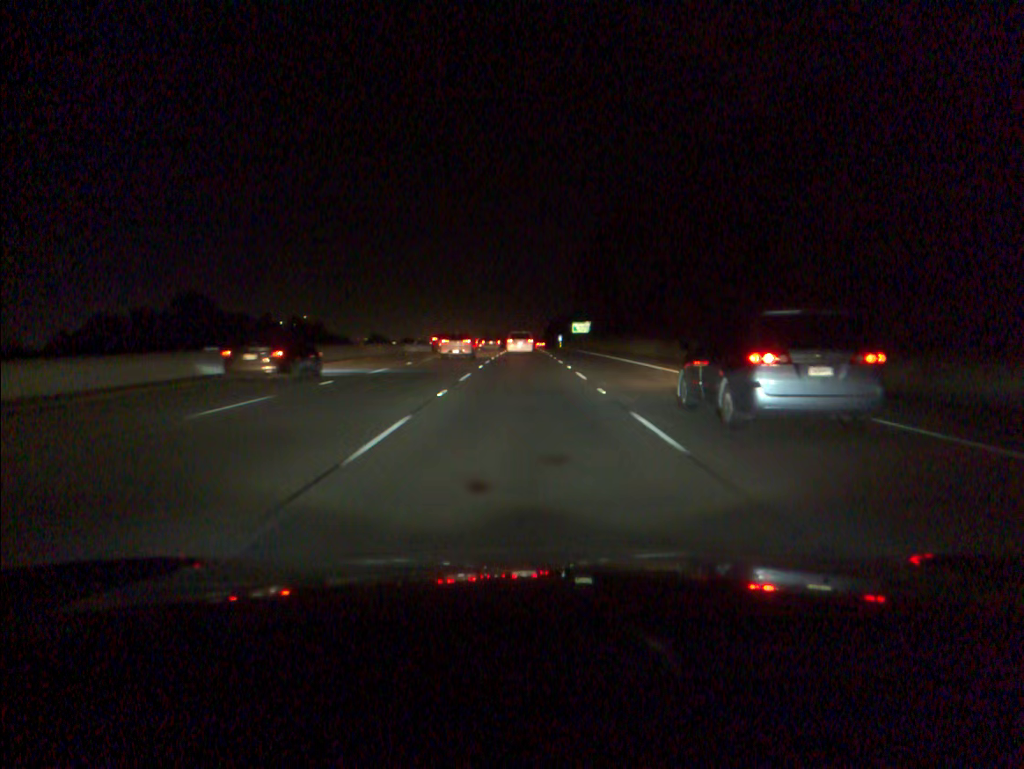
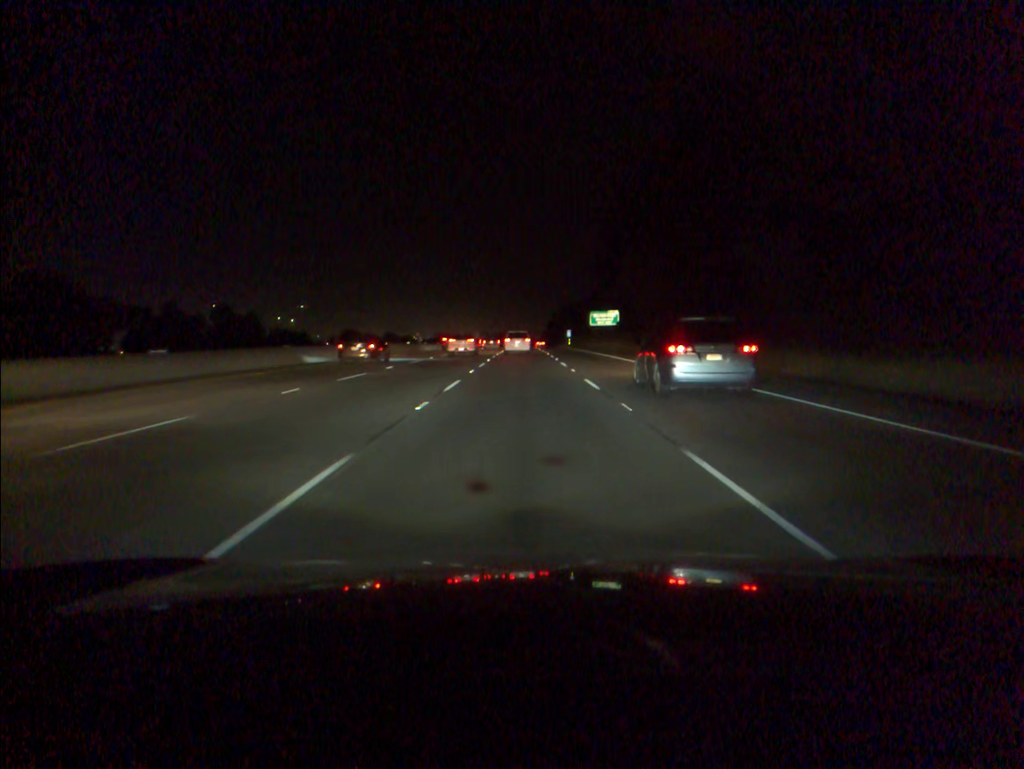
(0.0, +48.3) m; 0°
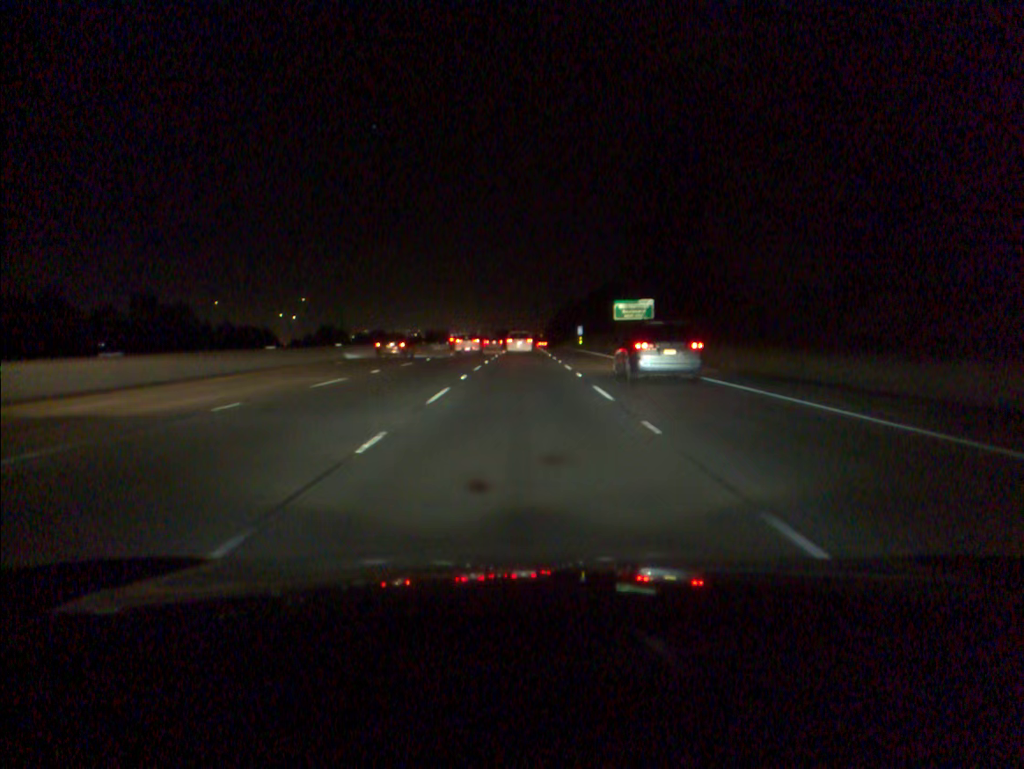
(0.0, +32.5) m; 0°
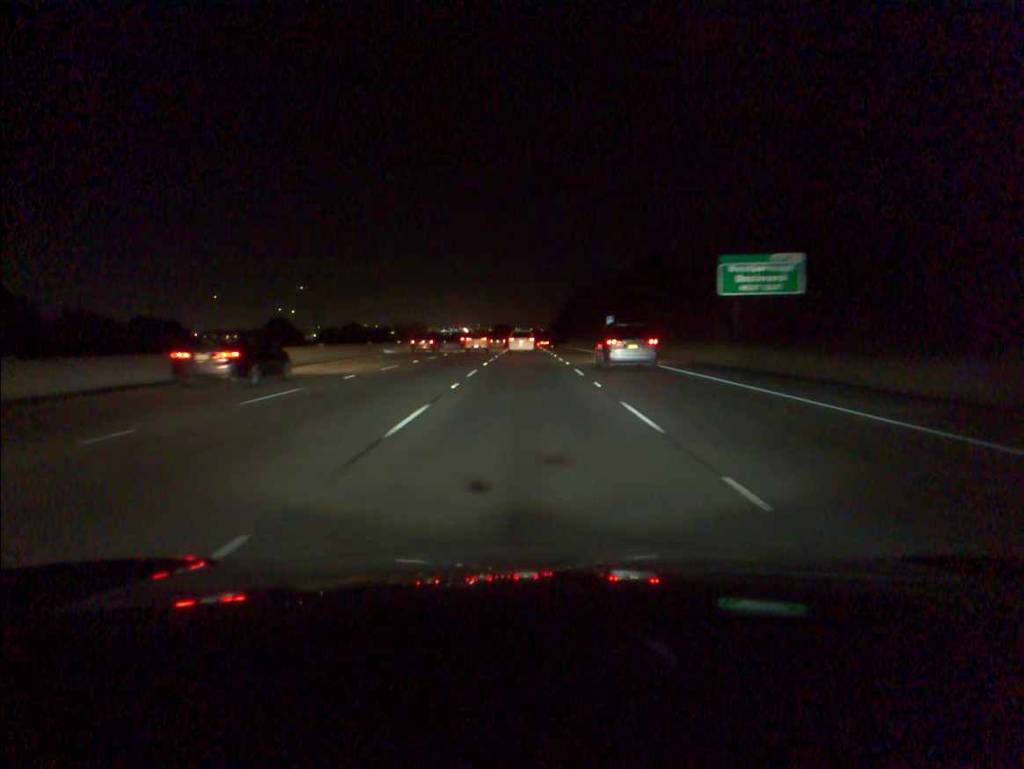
(-0.1, +49.0) m; 0°
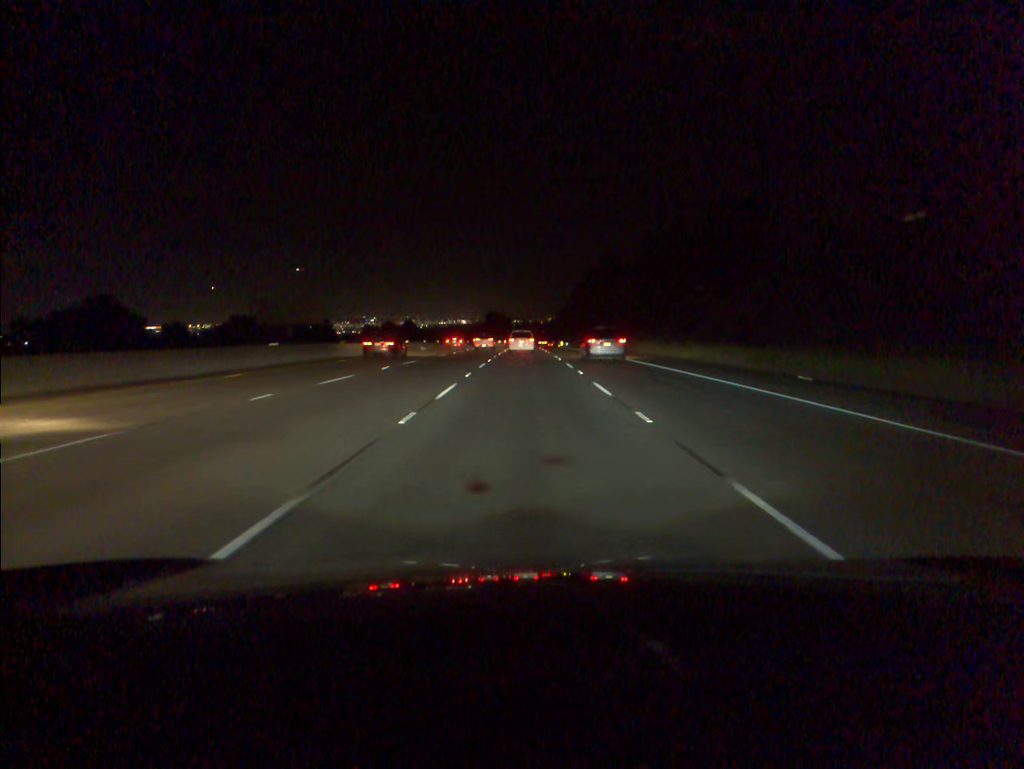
(+0.1, +81.8) m; 0°
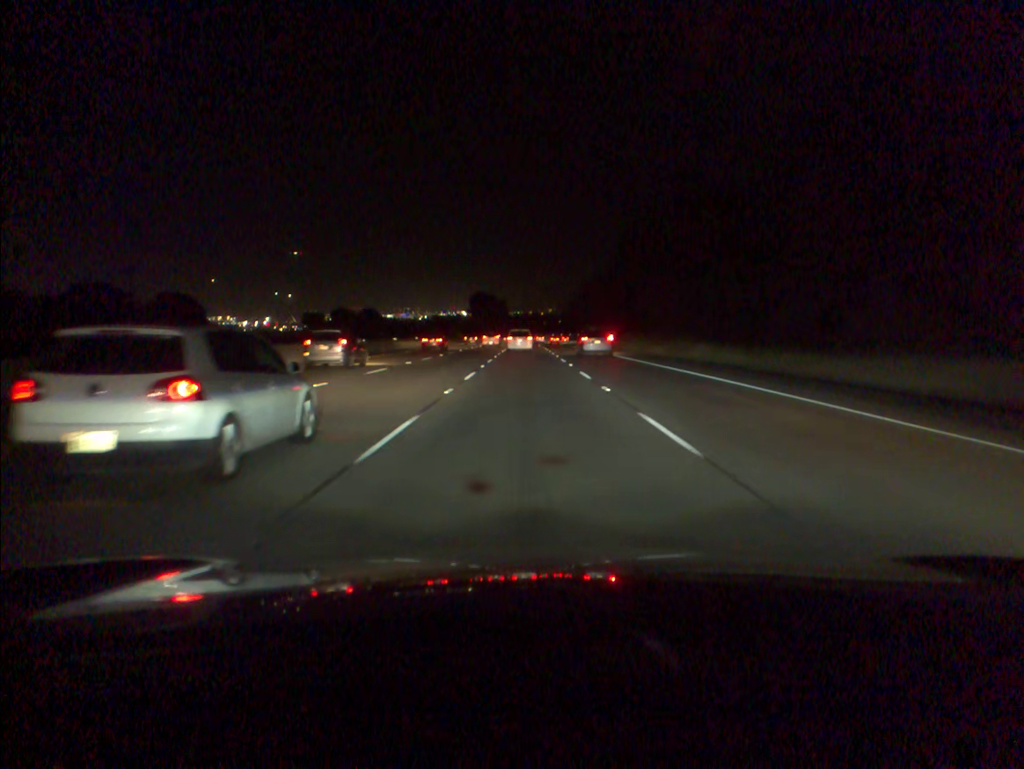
(+0.1, +81.8) m; 0°
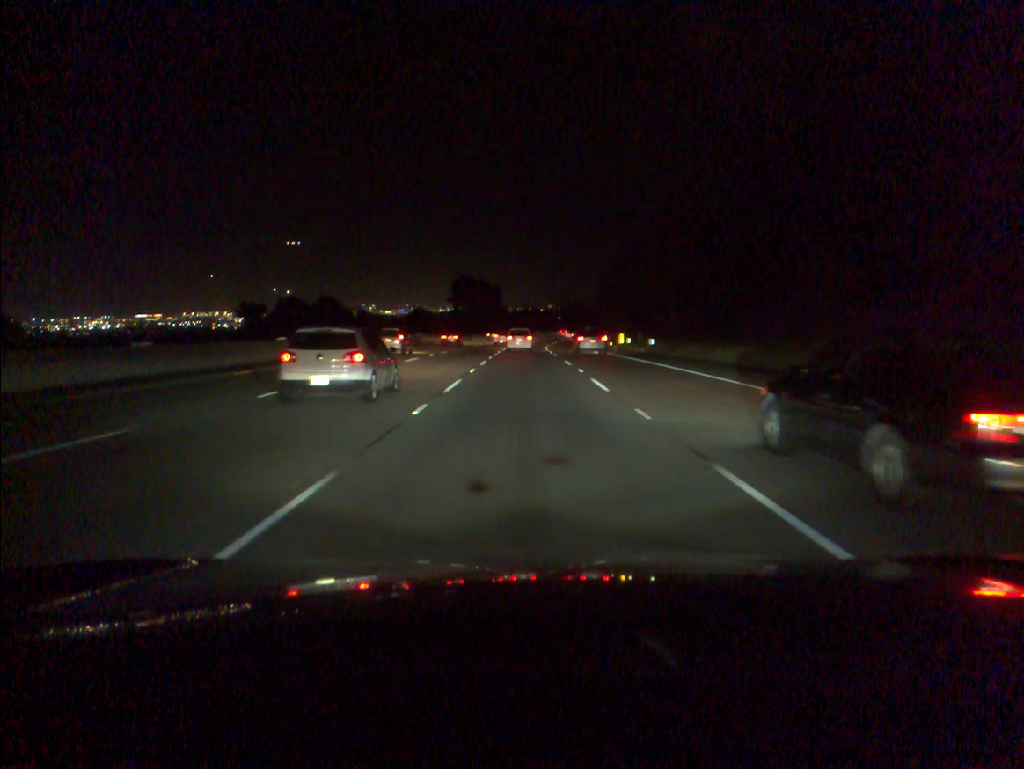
(0.0, +49.1) m; 0°
